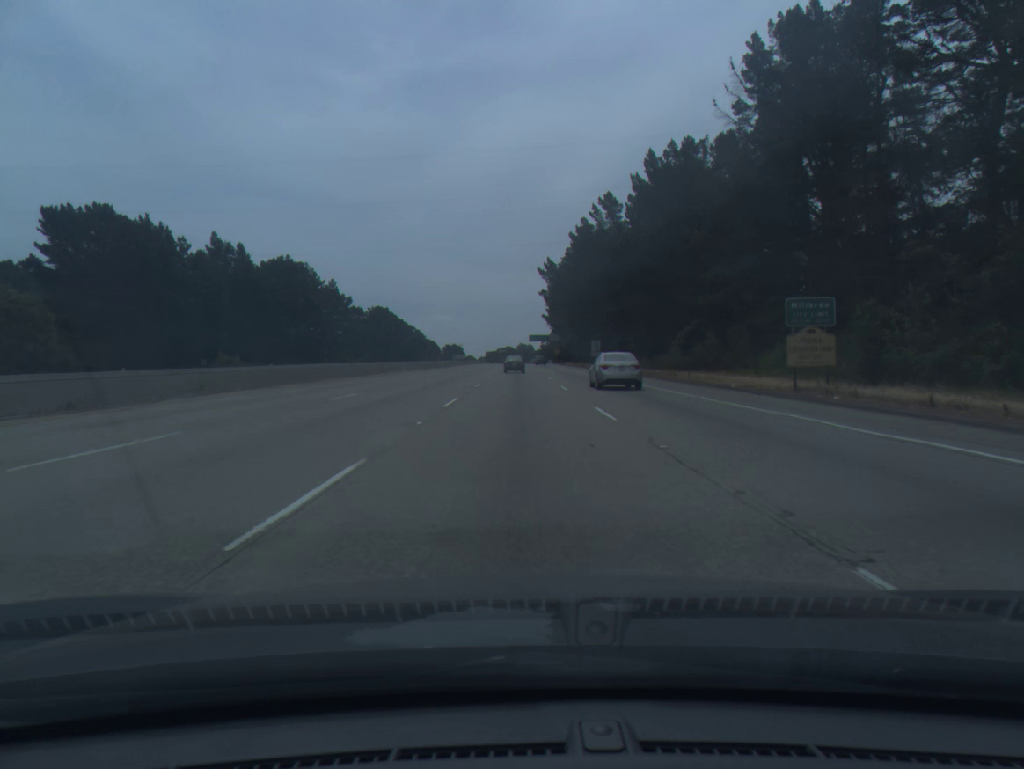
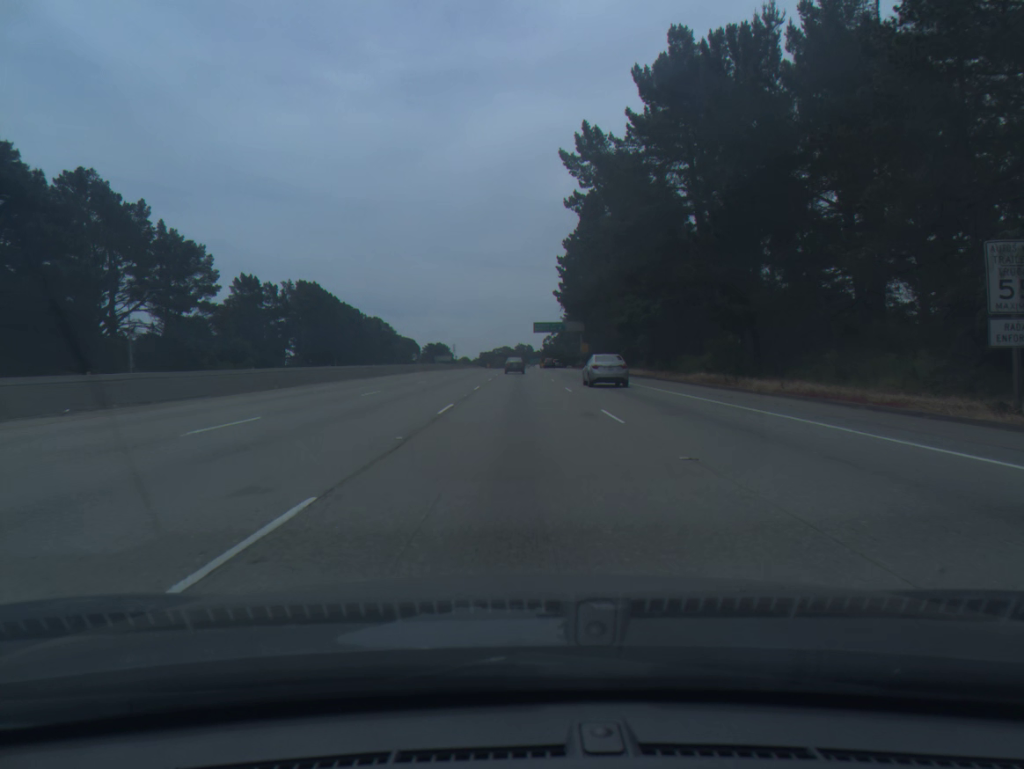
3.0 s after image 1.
(0.0, +89.5) m; 0°
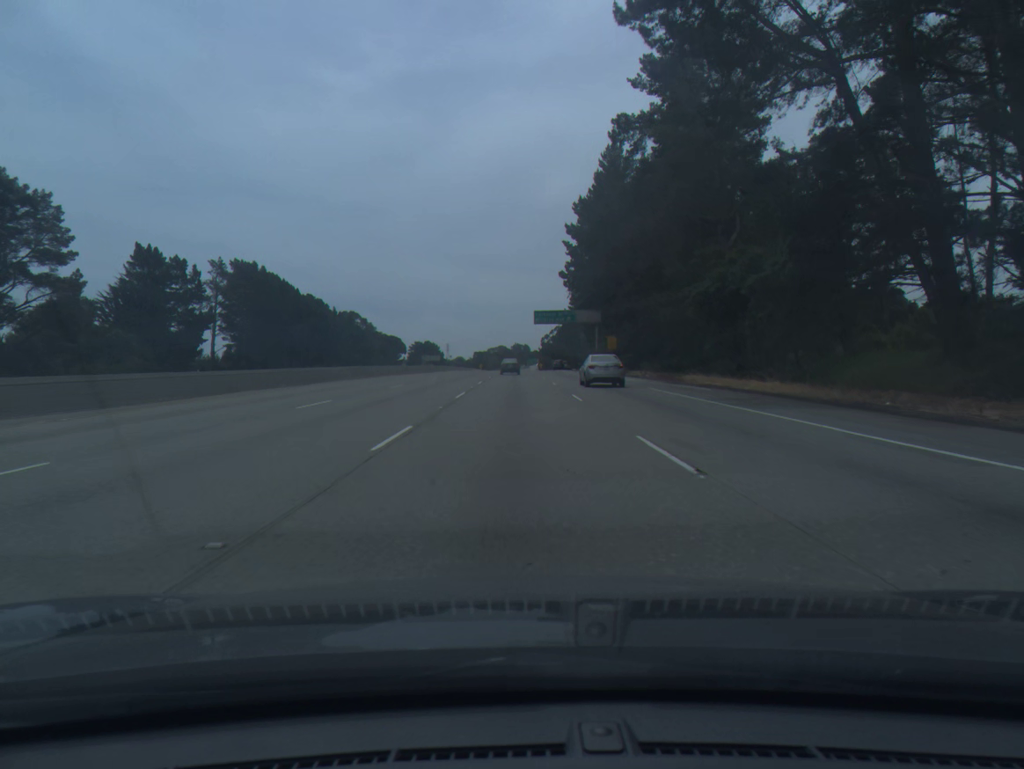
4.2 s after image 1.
(+0.1, +36.2) m; 0°
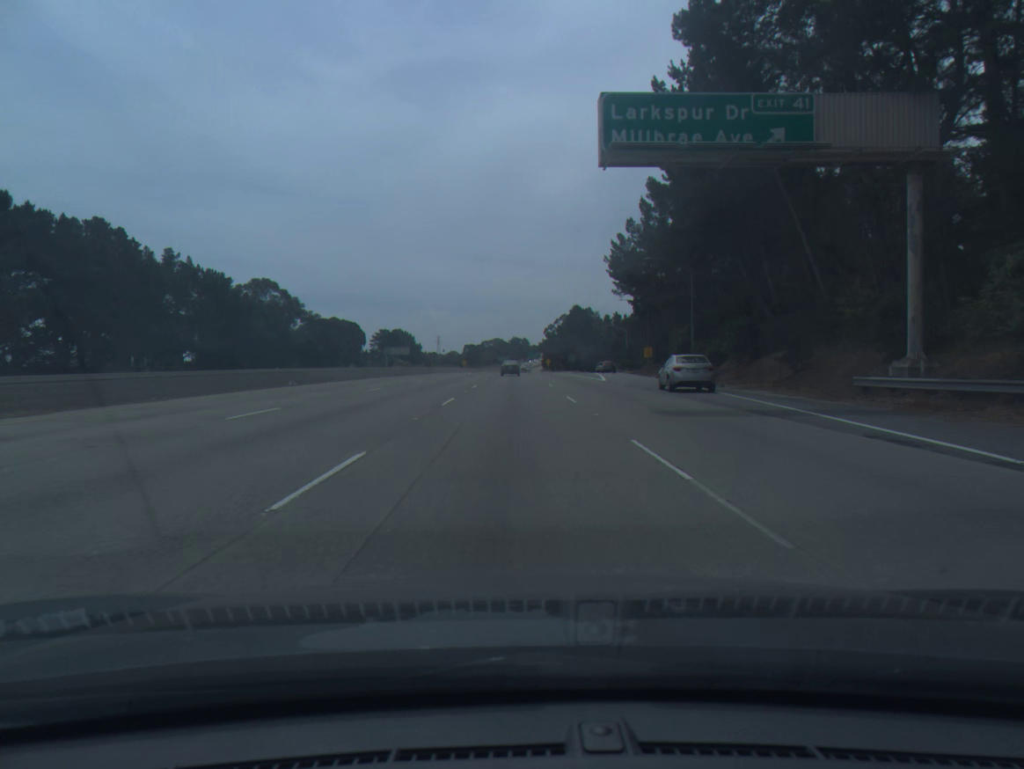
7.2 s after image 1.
(-0.2, +91.7) m; 0°
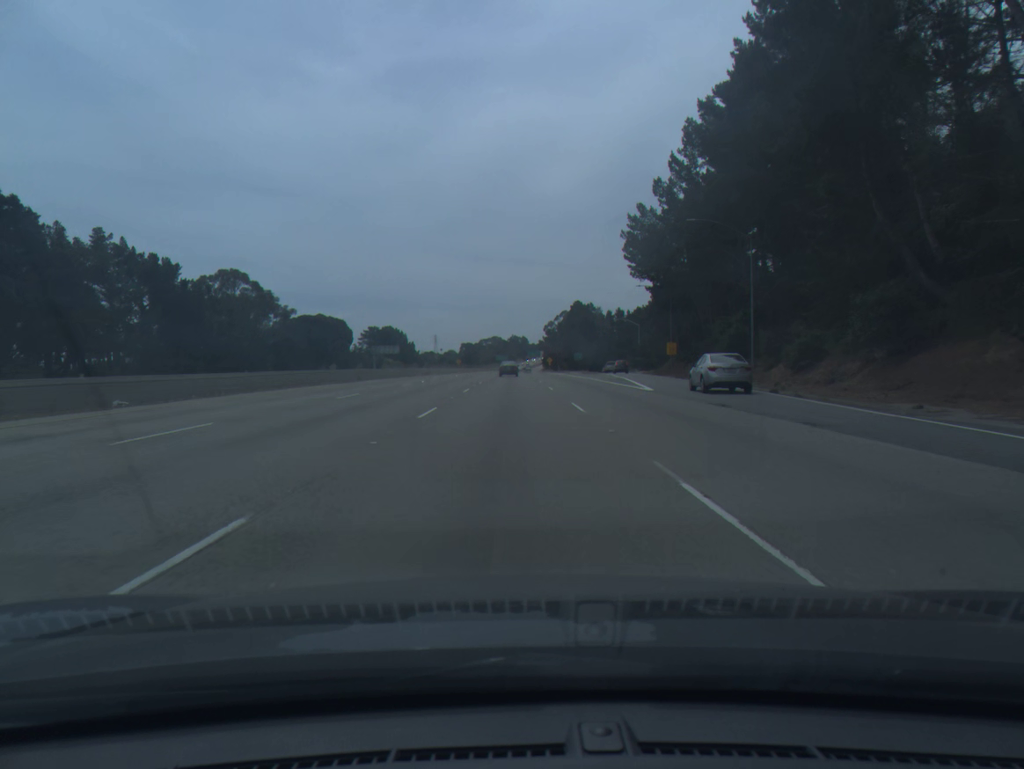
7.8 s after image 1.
(0.0, +18.6) m; 0°
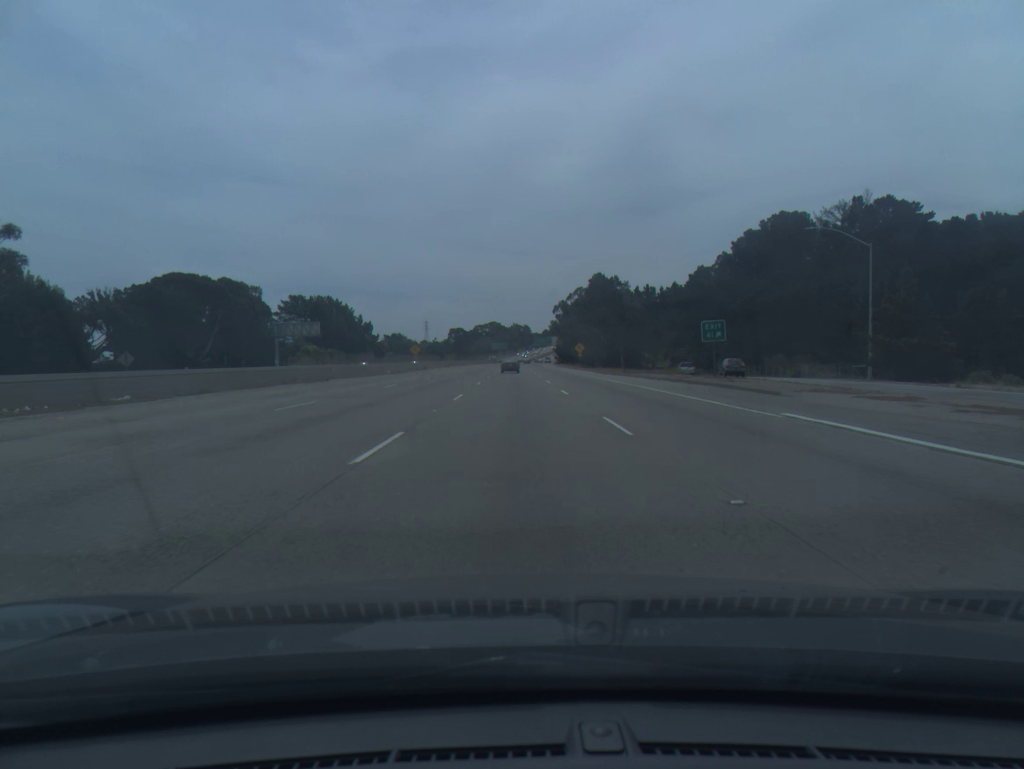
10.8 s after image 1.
(-0.9, +95.0) m; 0°
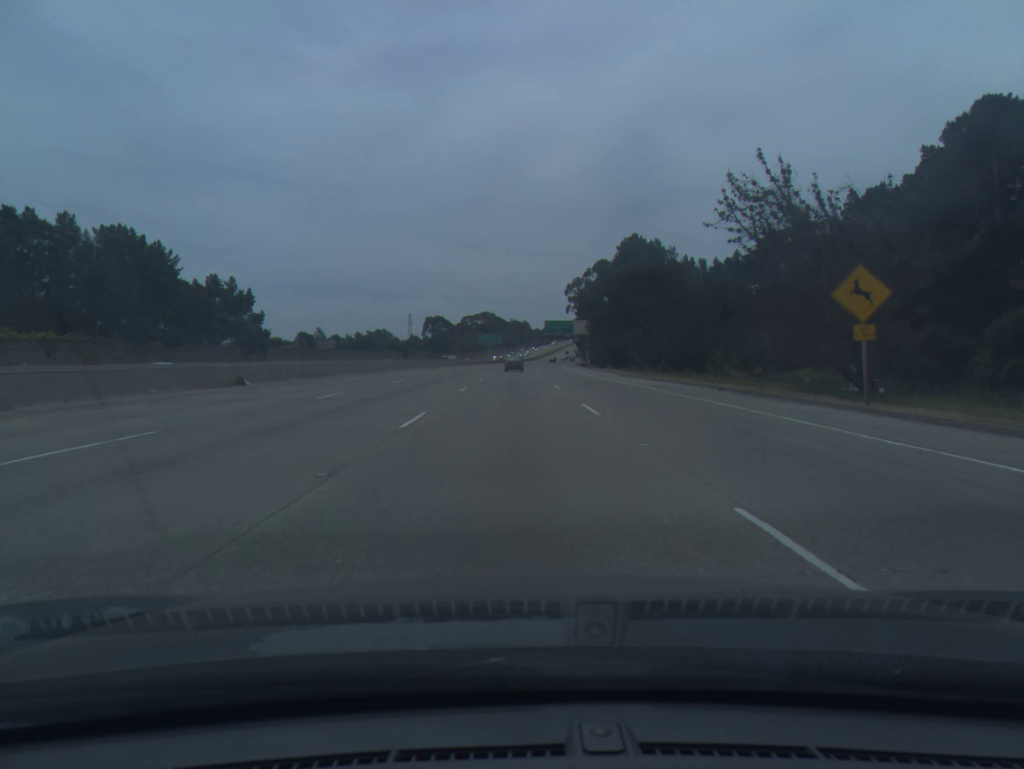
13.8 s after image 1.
(-0.3, +97.9) m; 0°
